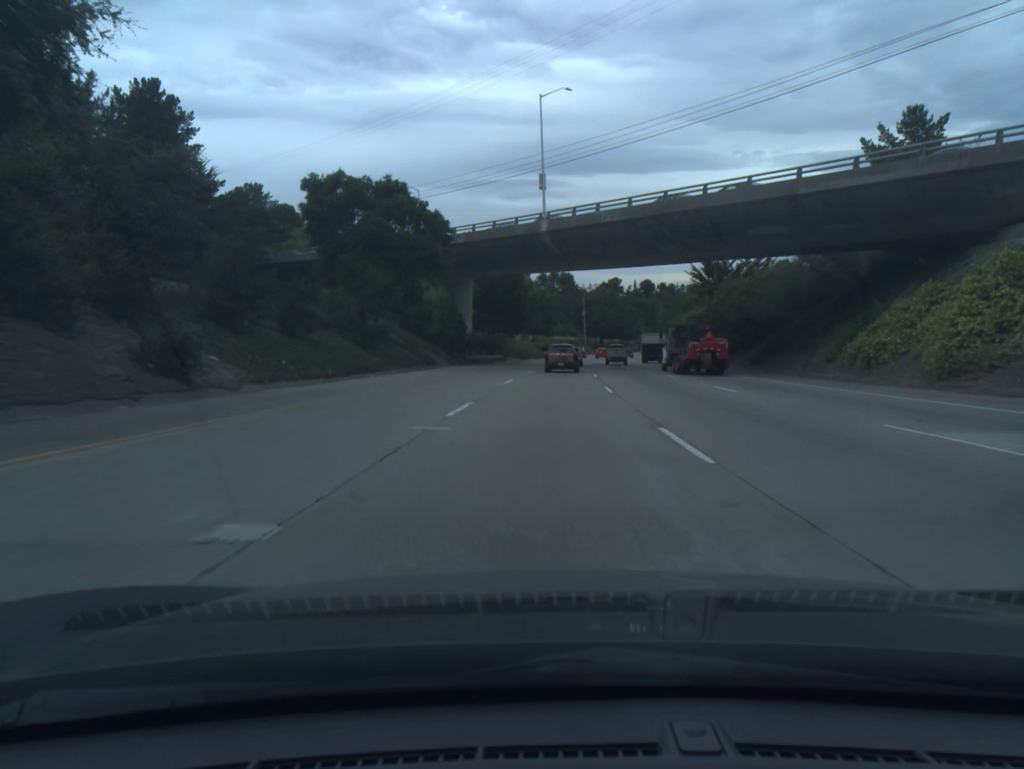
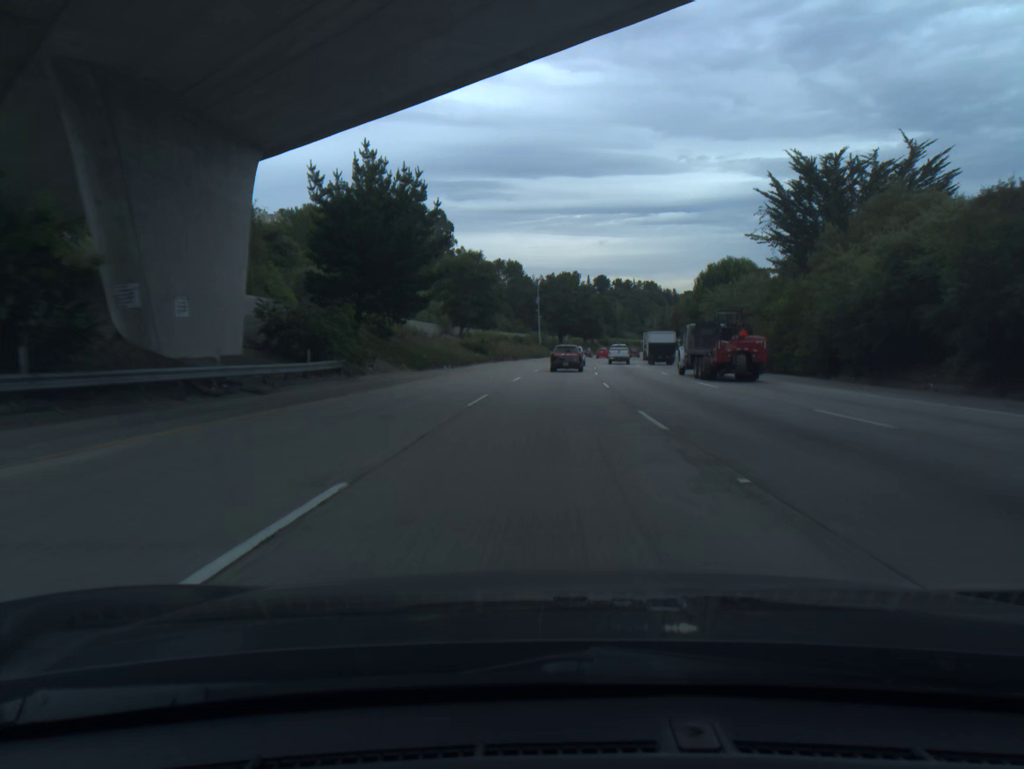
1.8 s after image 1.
(+1.8, +55.0) m; +4°
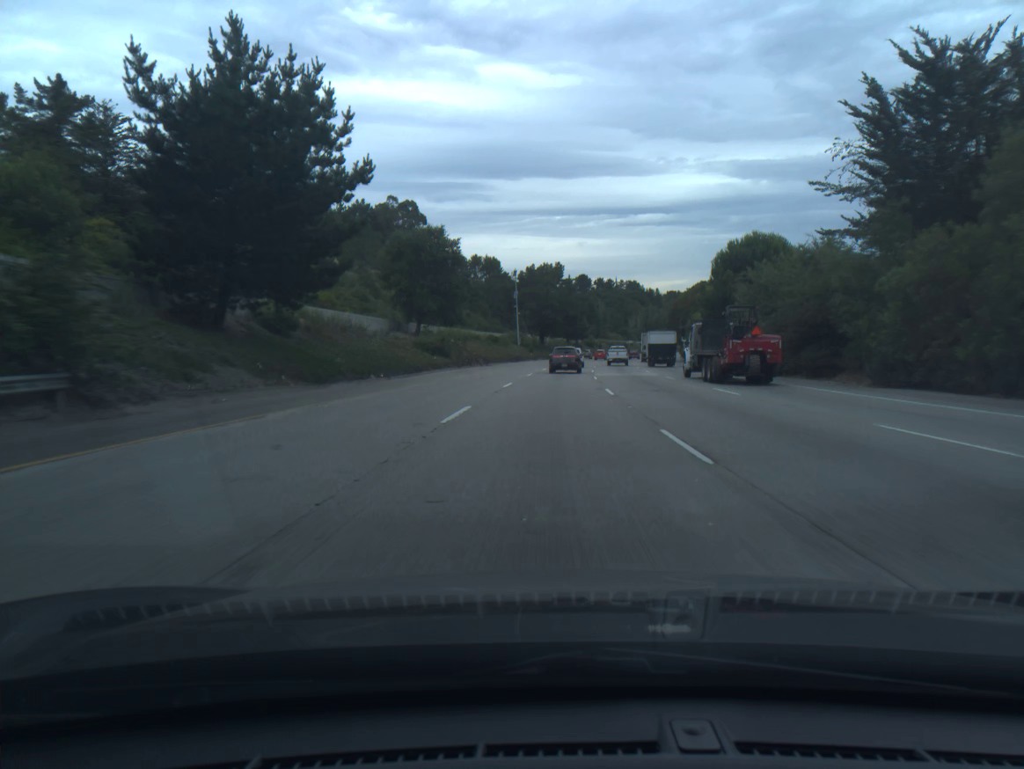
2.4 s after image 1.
(+0.2, +18.3) m; +1°
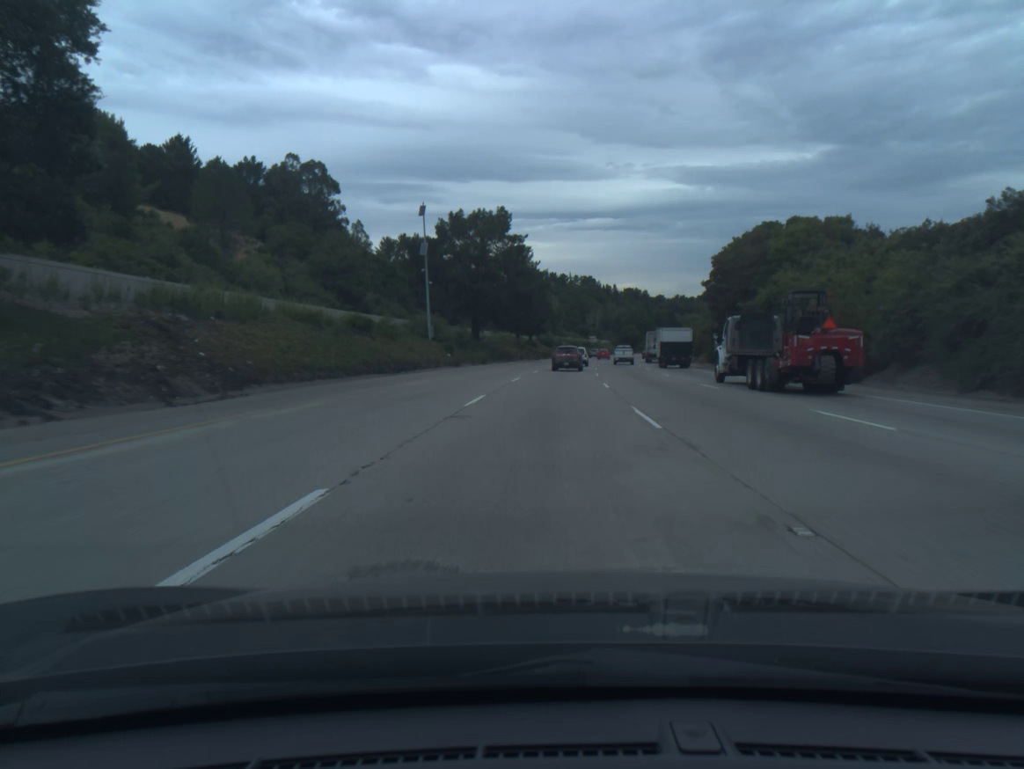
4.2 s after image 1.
(+1.9, +54.9) m; +4°
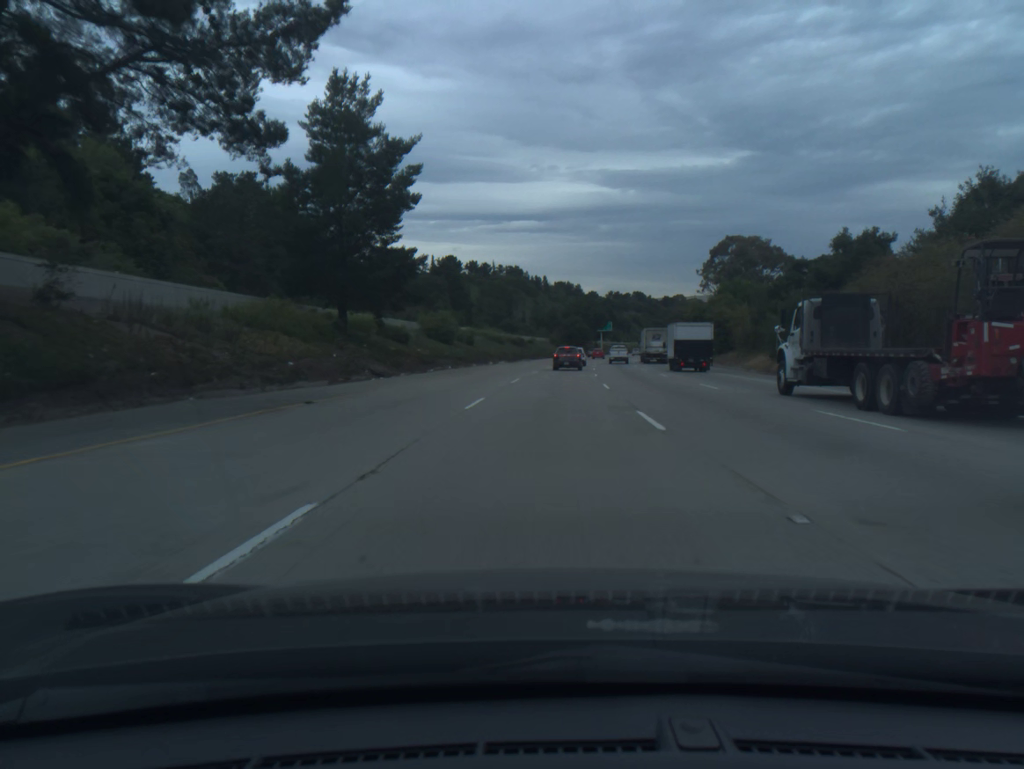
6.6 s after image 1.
(+3.5, +73.2) m; +5°
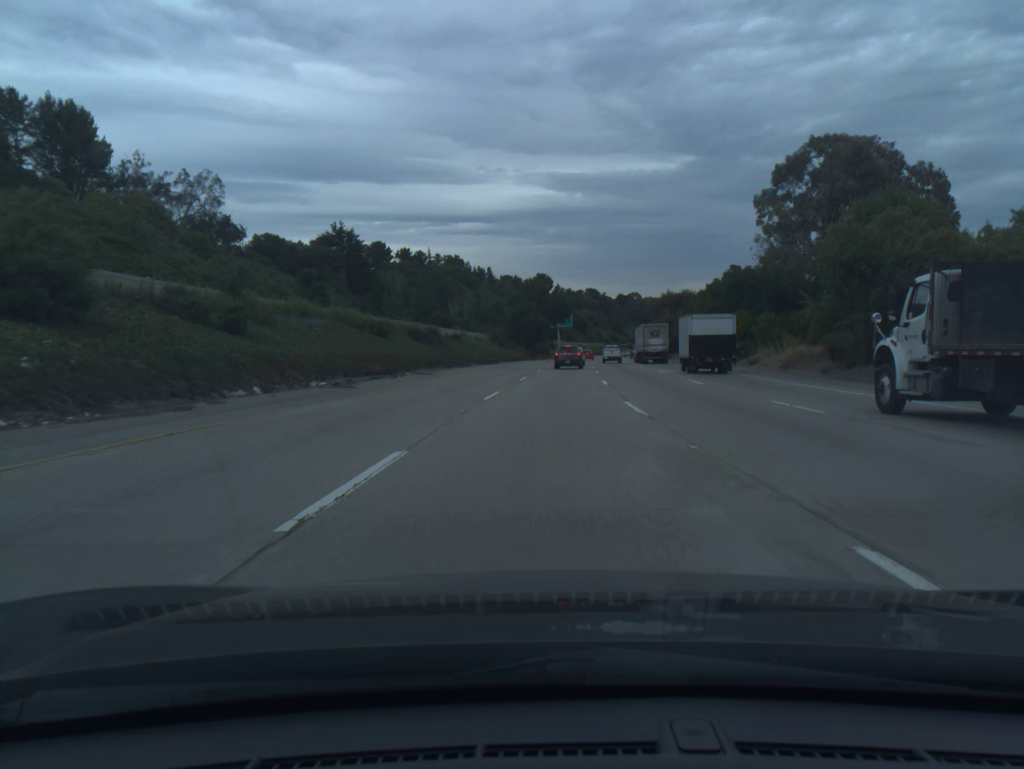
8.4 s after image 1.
(+1.8, +55.1) m; +4°
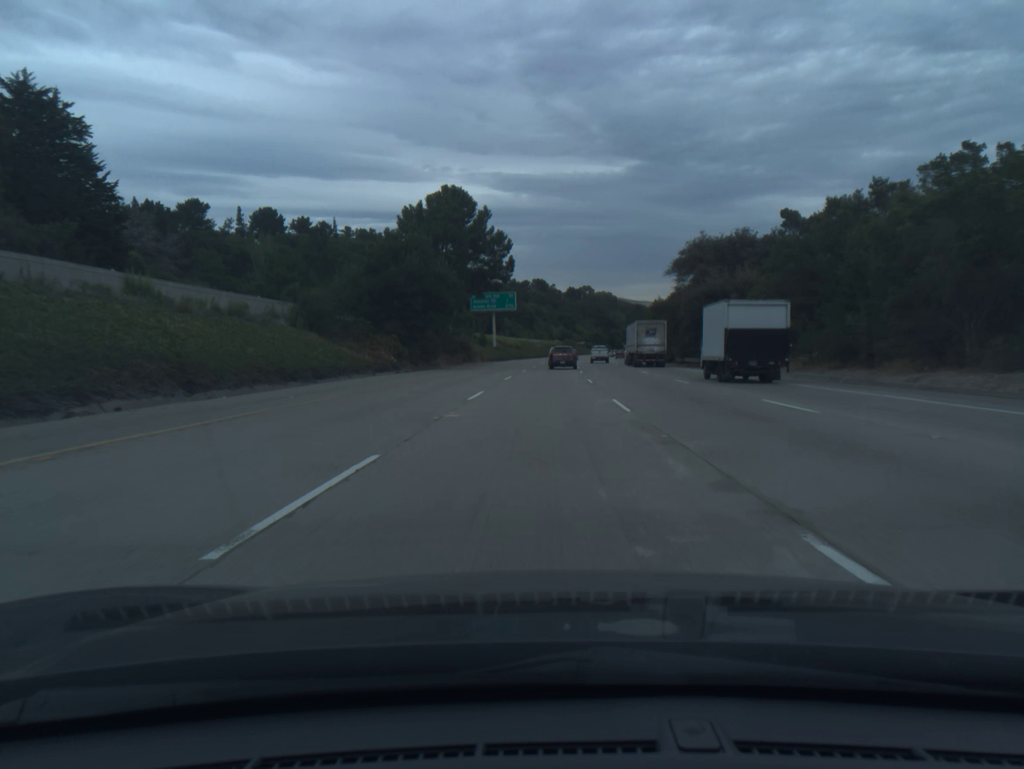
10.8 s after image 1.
(+3.0, +73.2) m; +4°
